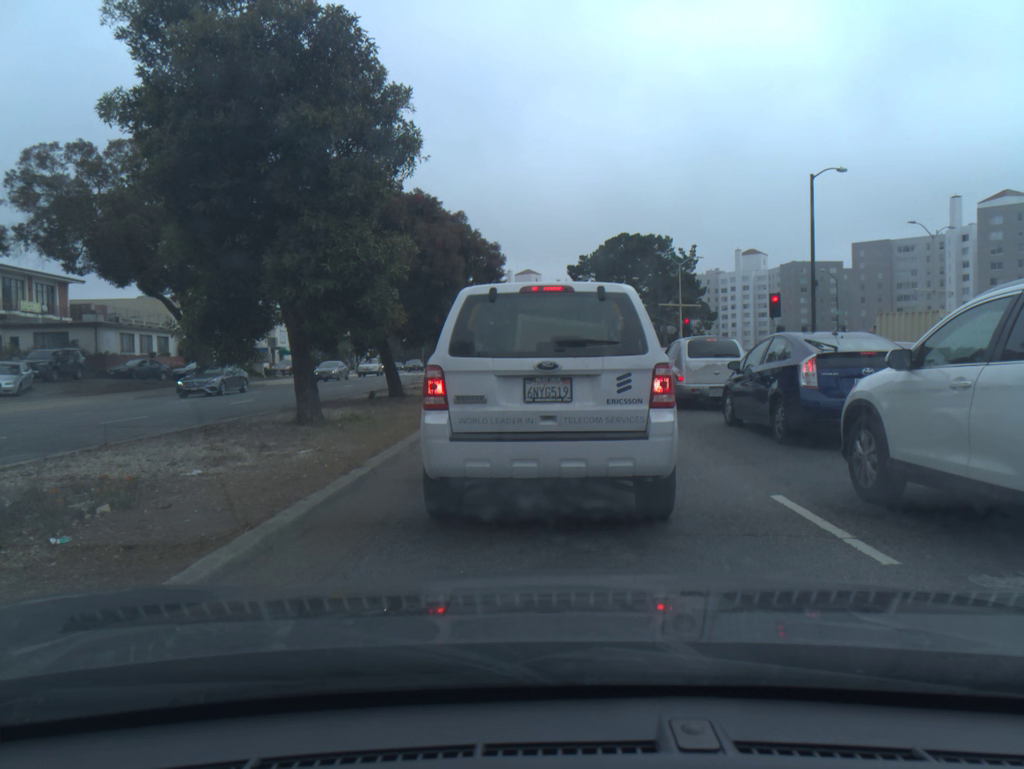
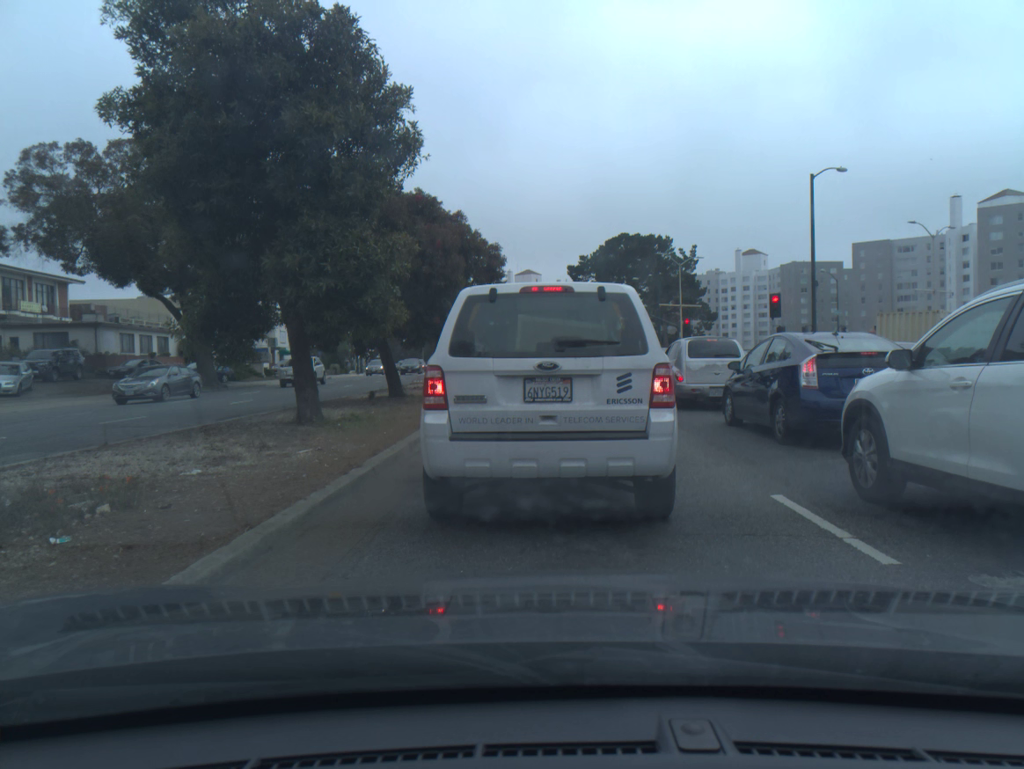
(0.0, 0.0) m; 0°
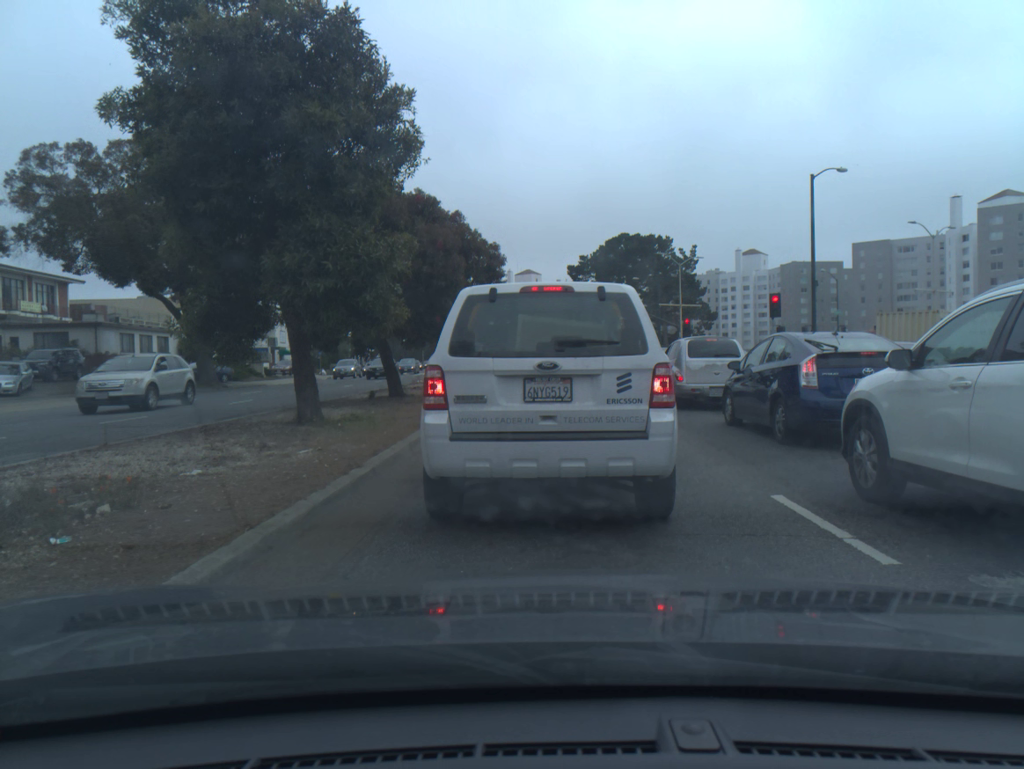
(0.0, 0.0) m; 0°
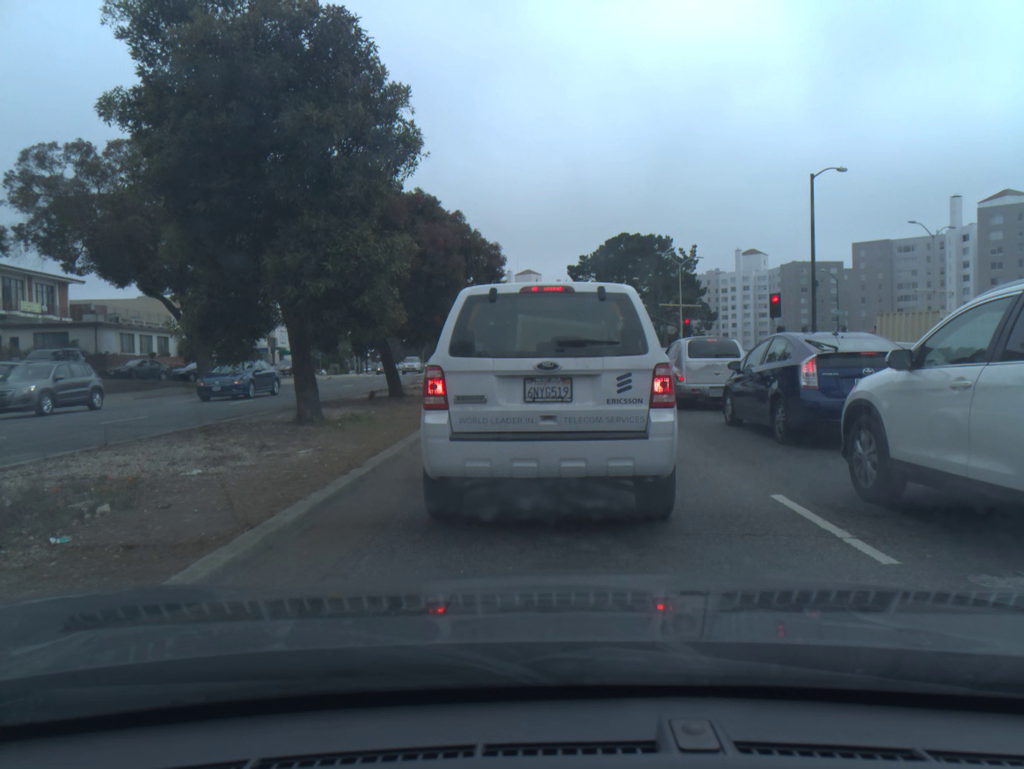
(0.0, 0.0) m; 0°
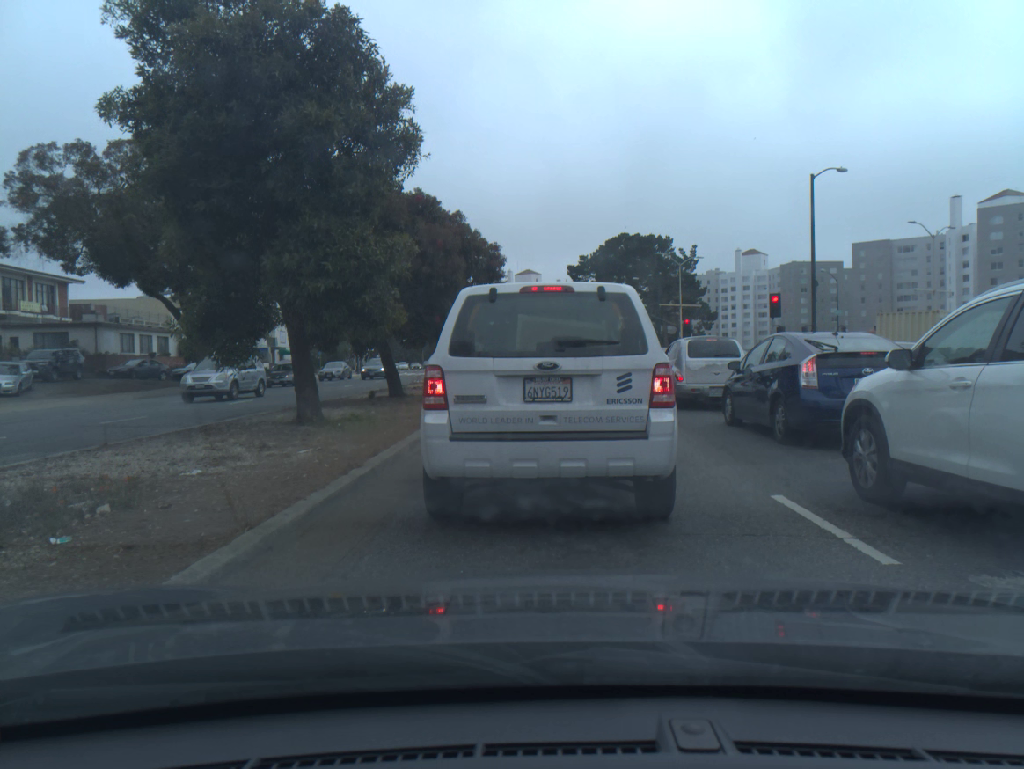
(0.0, 0.0) m; 0°
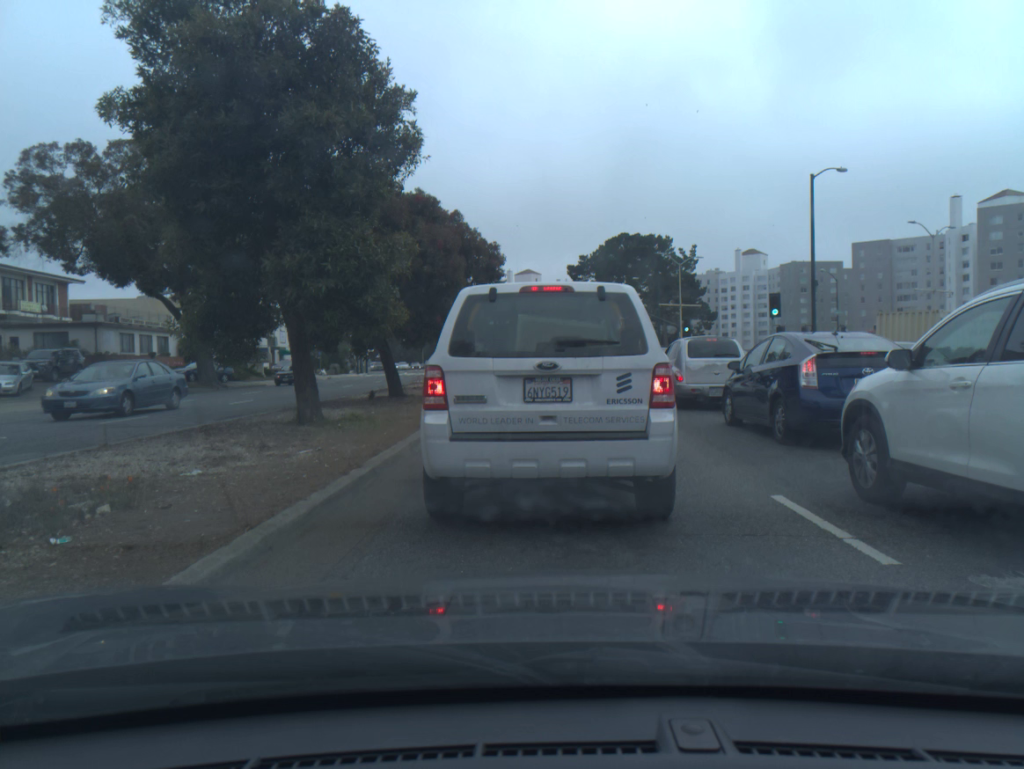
(0.0, 0.0) m; 0°
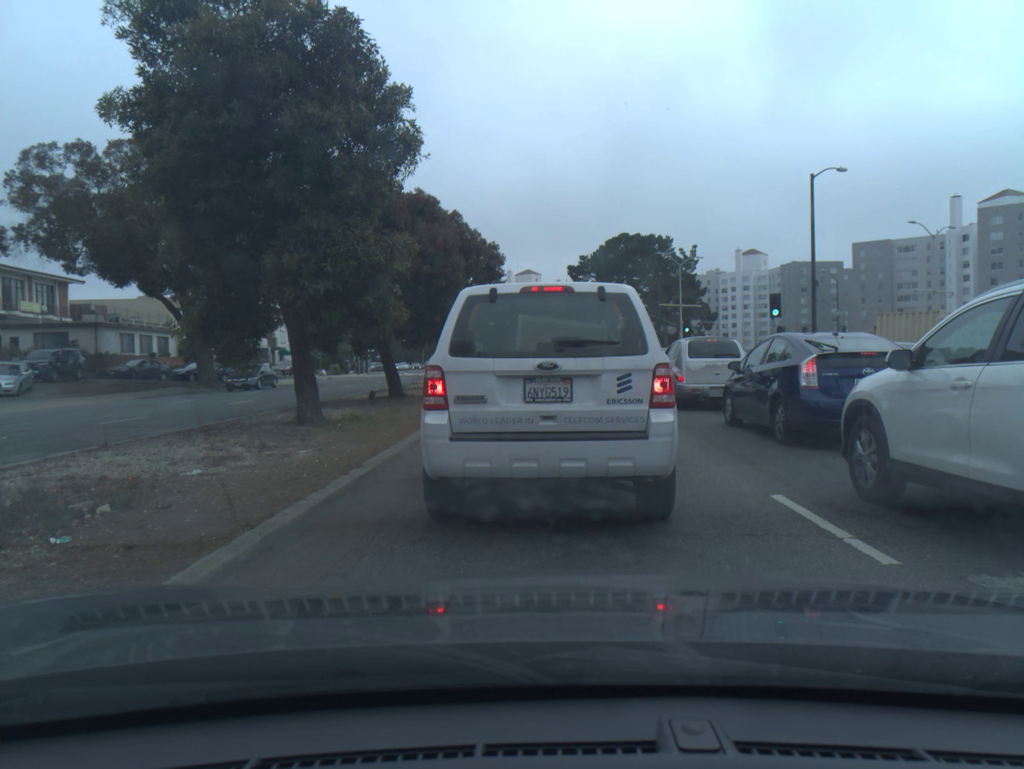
(0.0, 0.0) m; 0°
